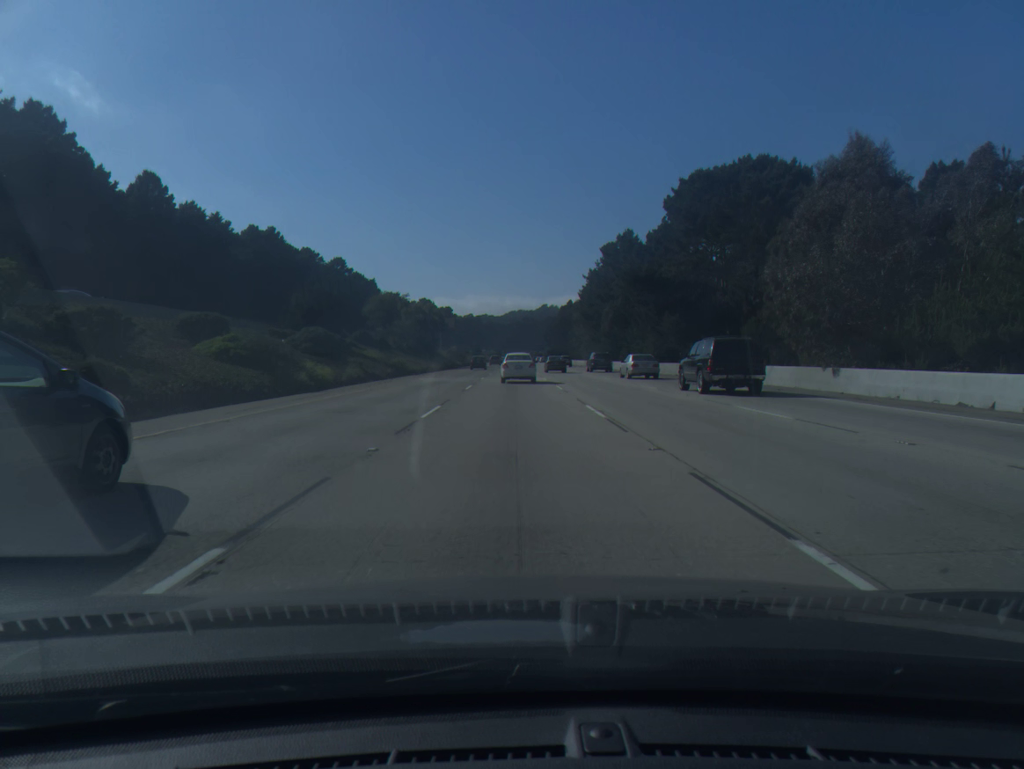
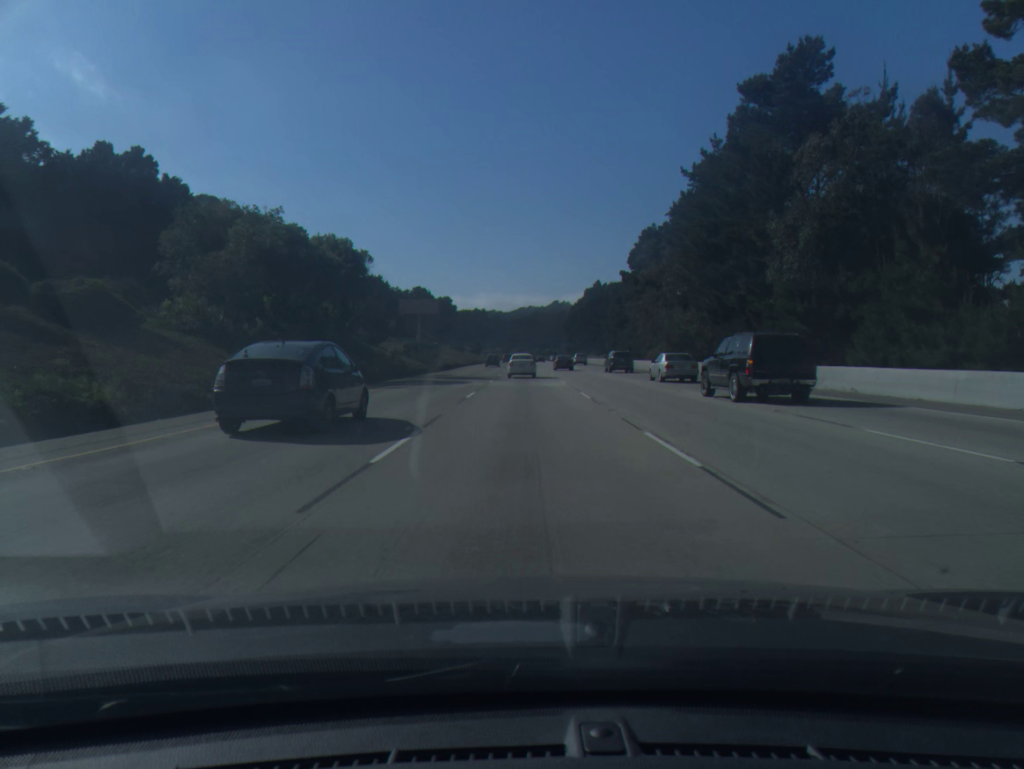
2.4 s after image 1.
(-0.5, +65.2) m; -1°
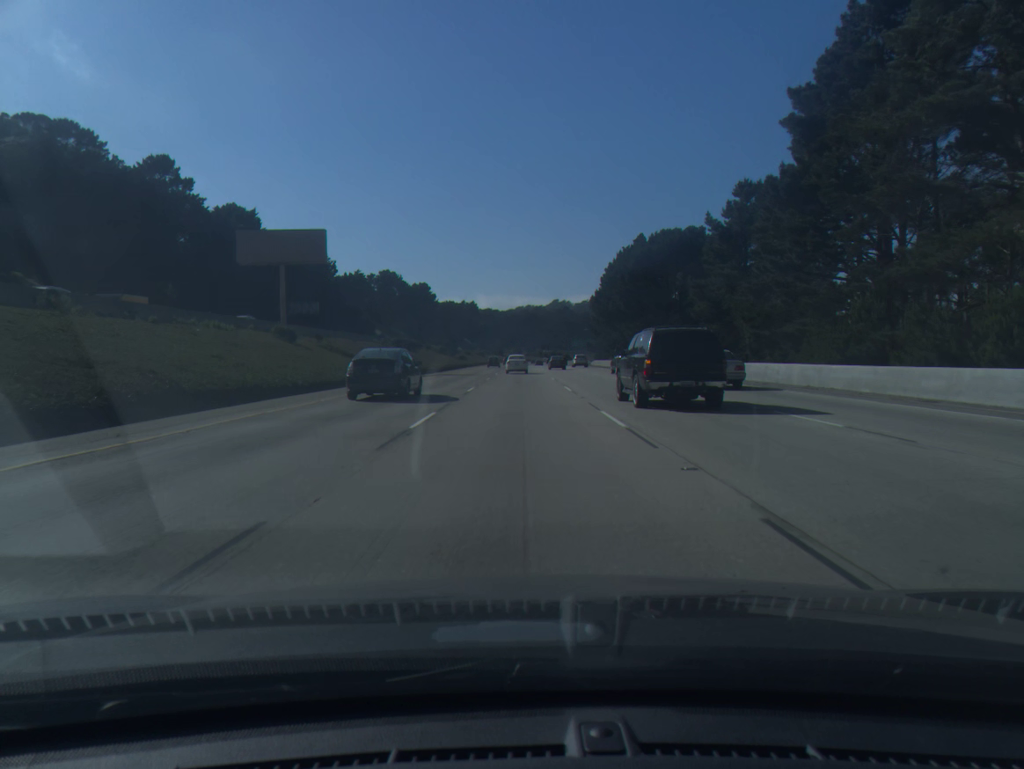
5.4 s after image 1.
(+0.6, +83.4) m; 0°
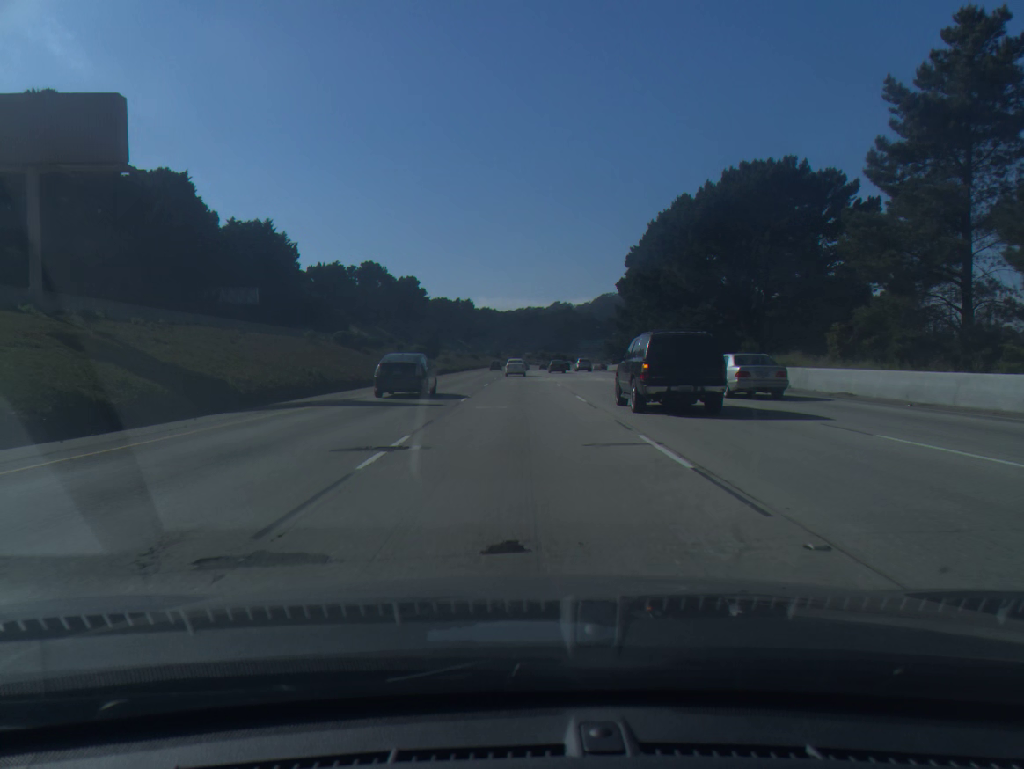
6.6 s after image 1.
(0.0, +34.0) m; 0°
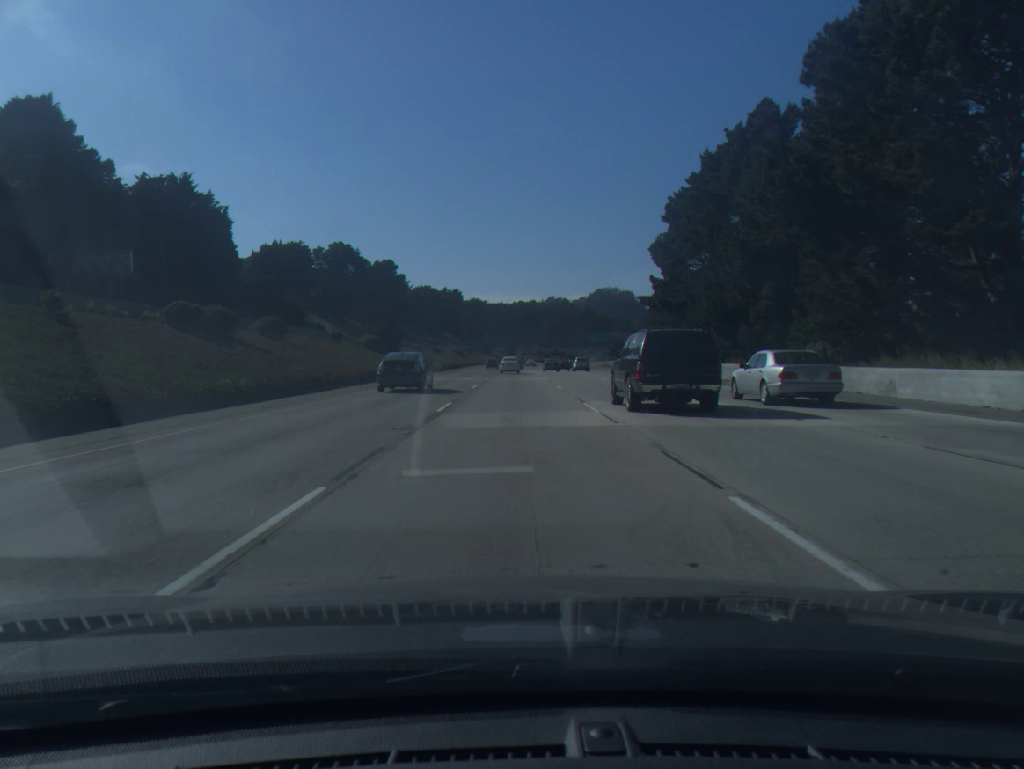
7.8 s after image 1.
(+0.1, +34.5) m; 0°
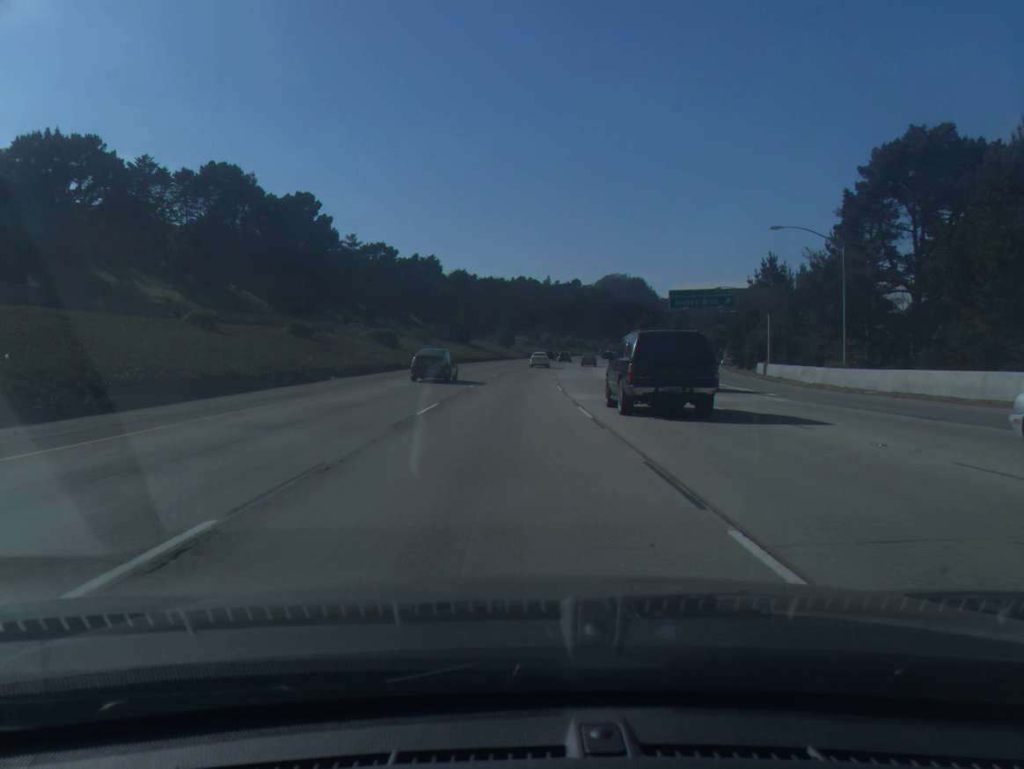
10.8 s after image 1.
(+0.2, +88.7) m; 0°
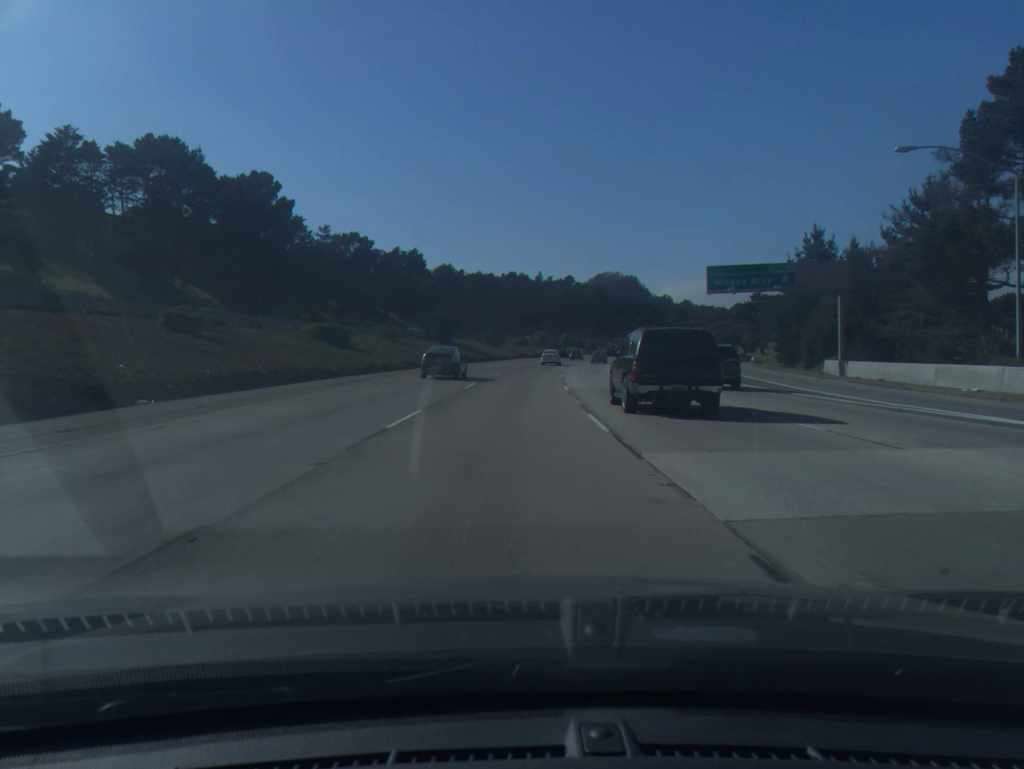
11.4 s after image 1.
(+0.1, +18.2) m; +1°
